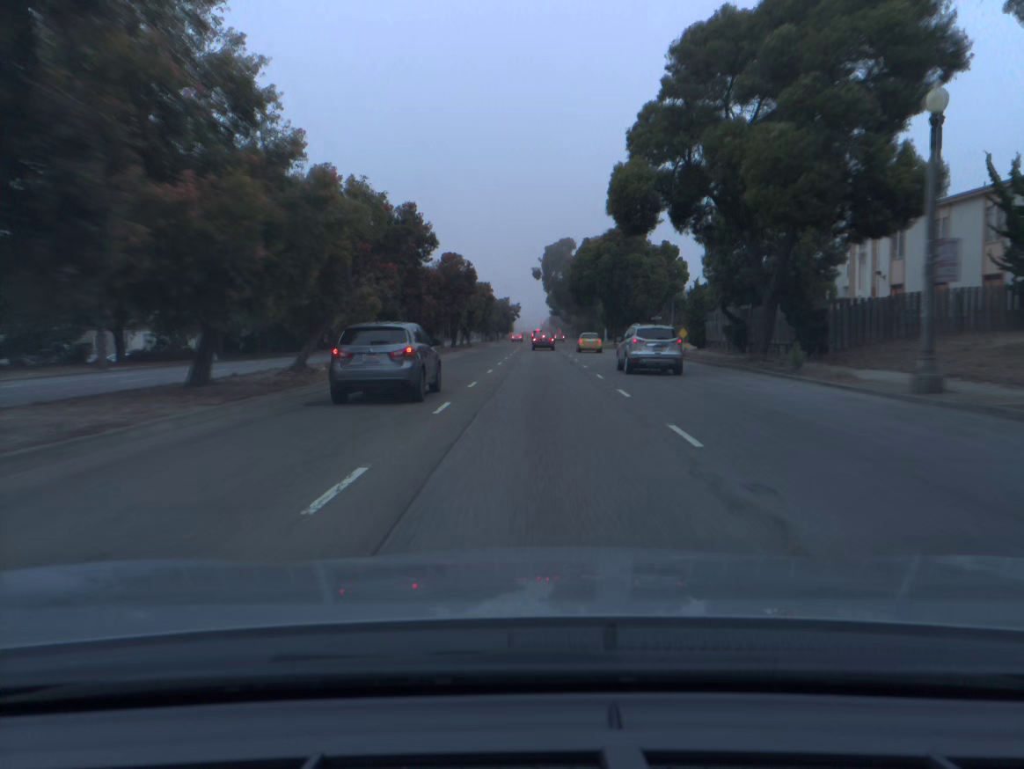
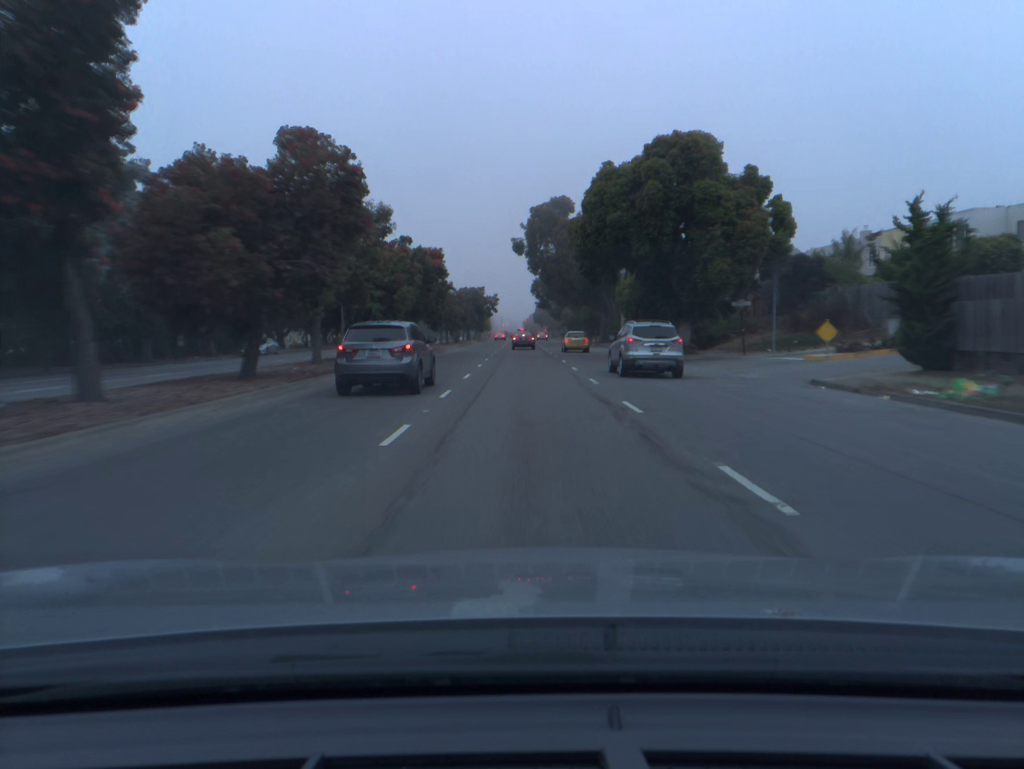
(+0.5, +32.9) m; +1°
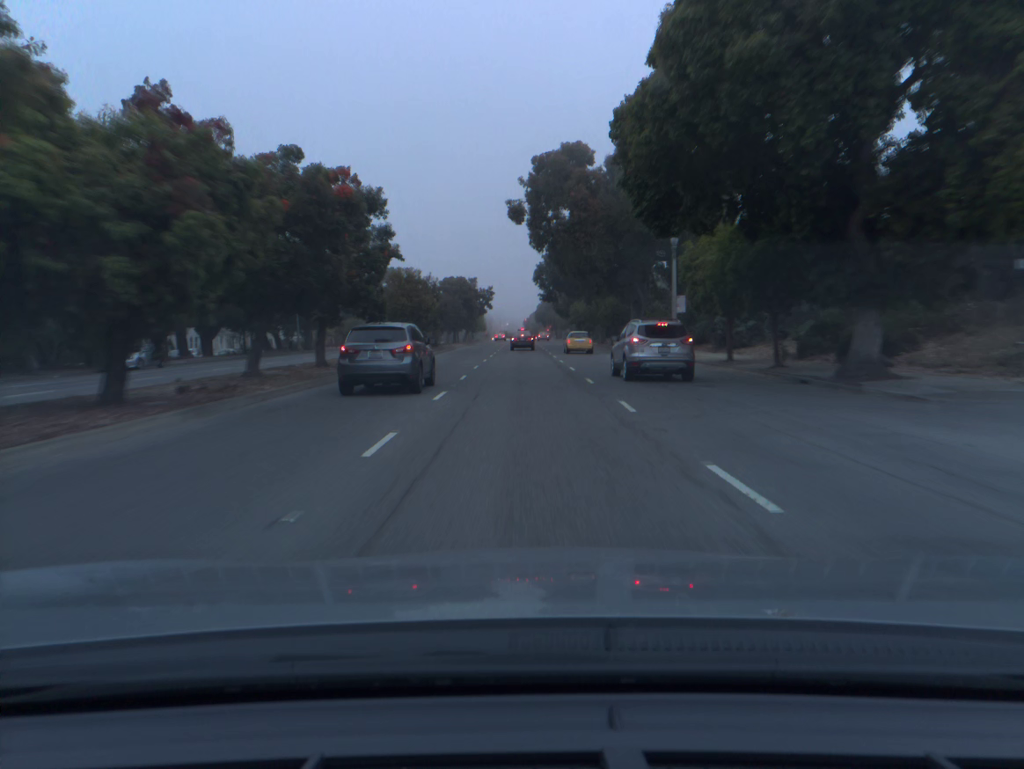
(0.0, +22.2) m; 0°
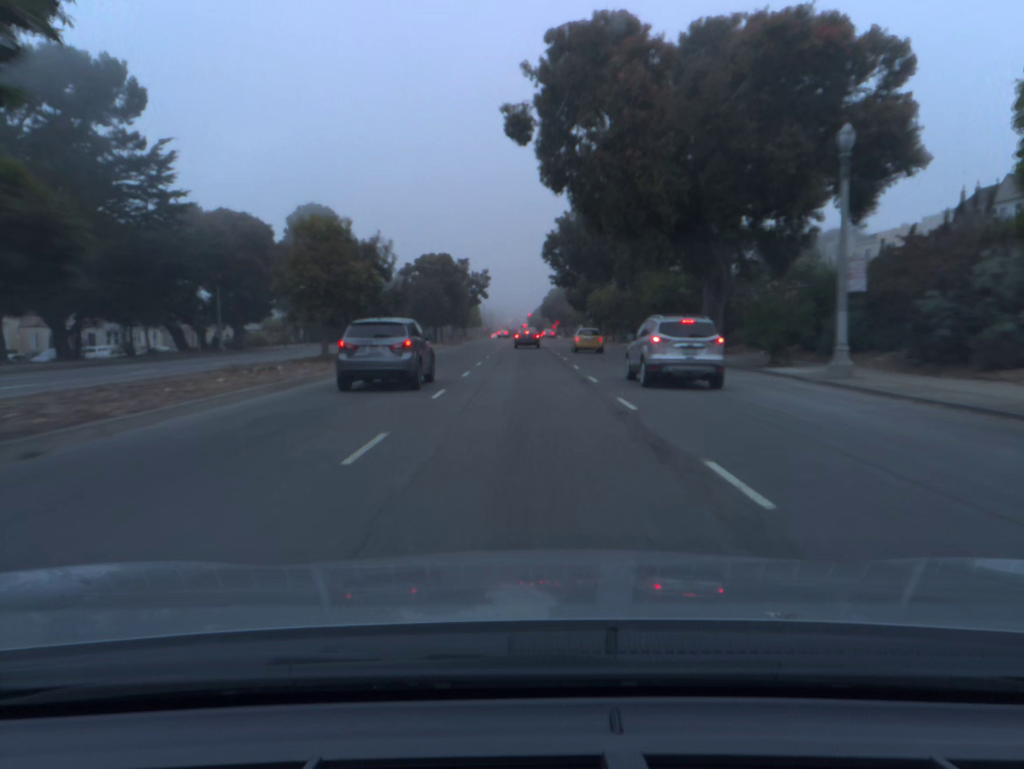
(-0.1, +22.1) m; 0°
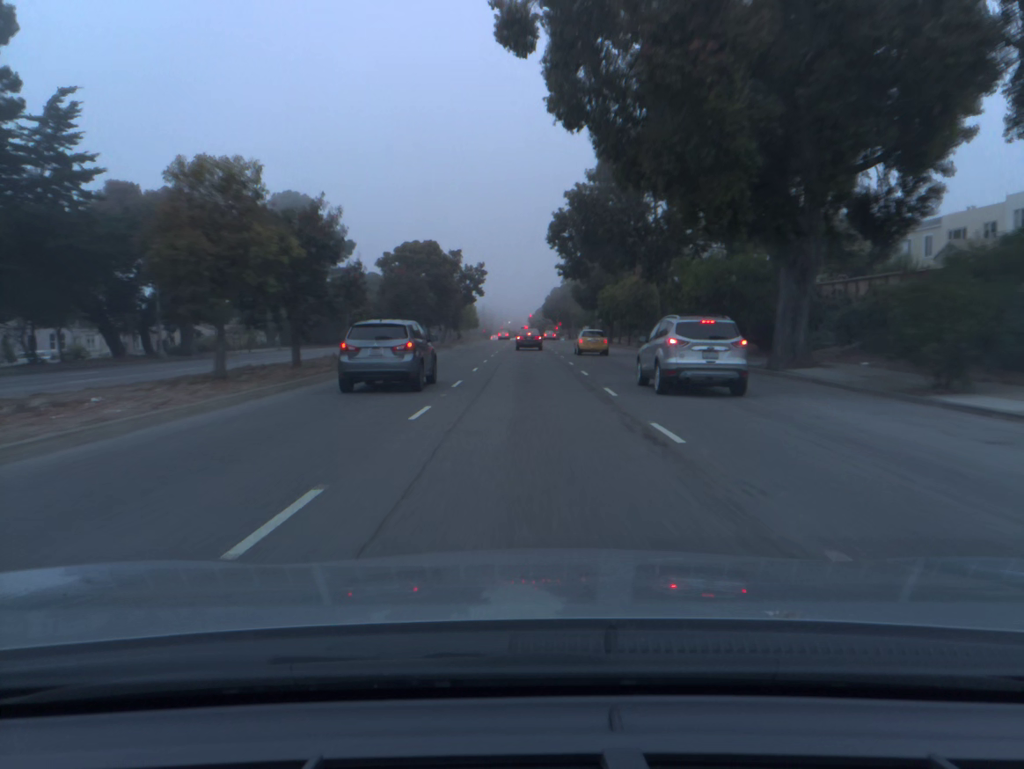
(0.0, +11.0) m; 0°
